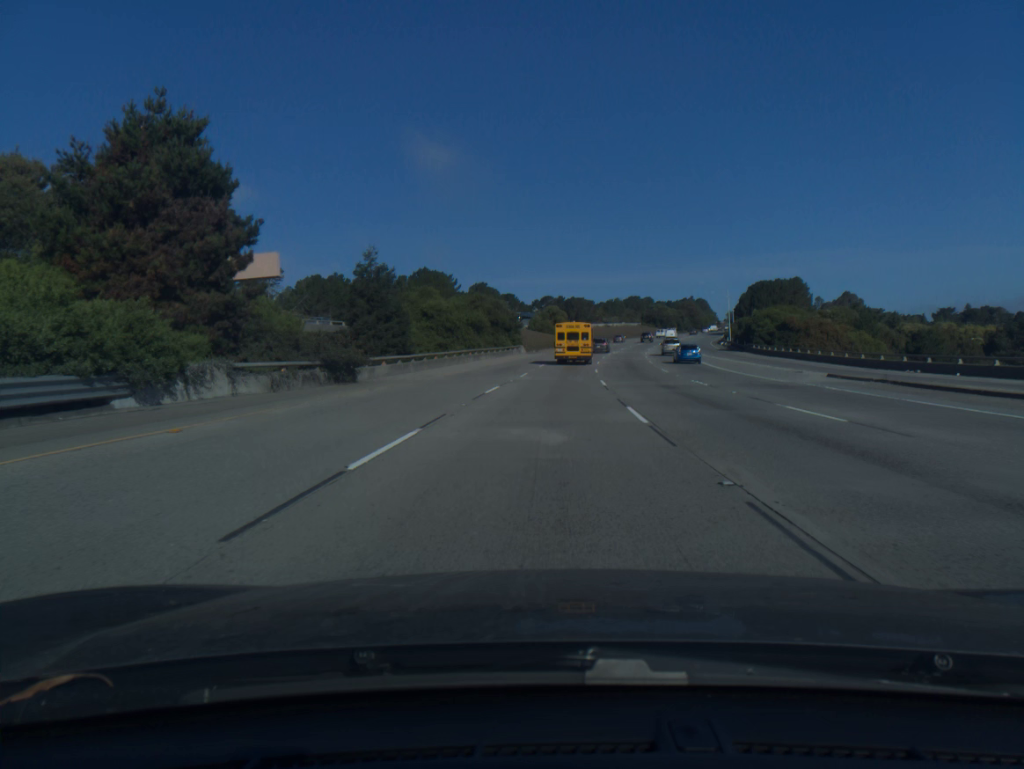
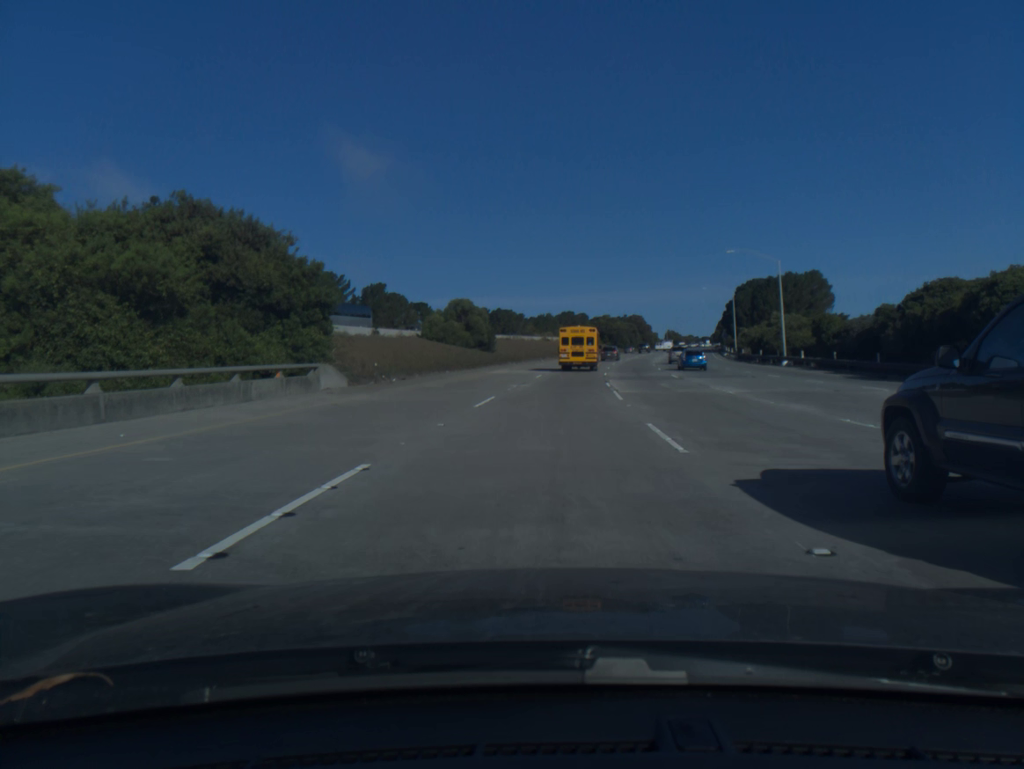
(+2.7, +60.5) m; +5°
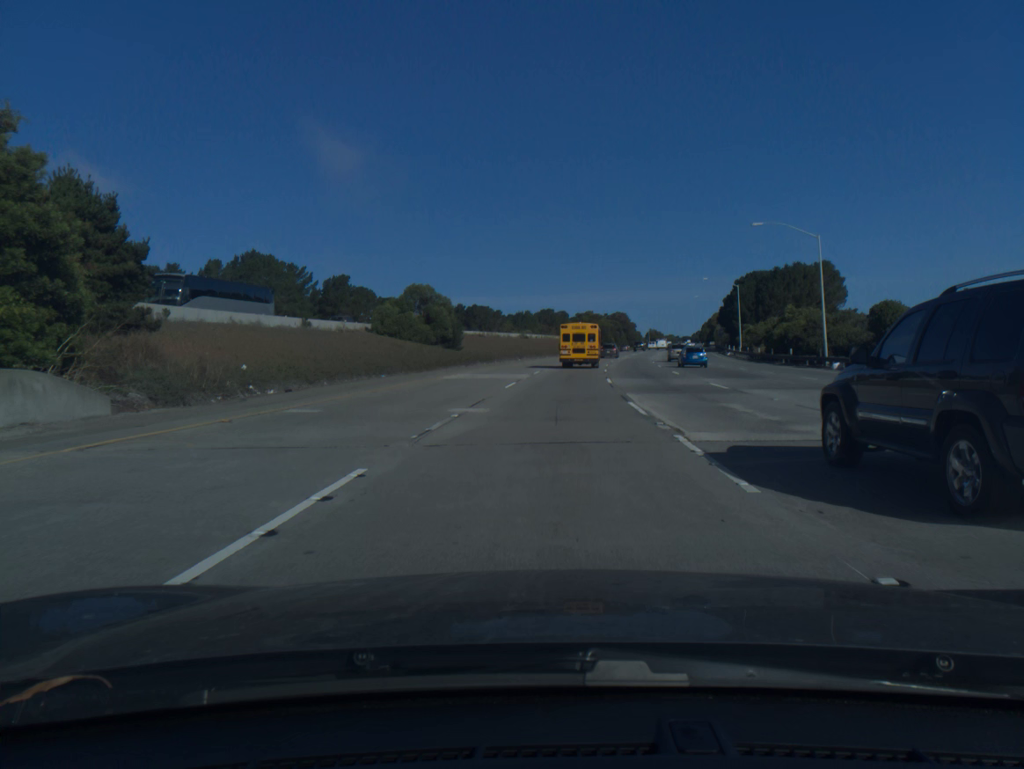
(+0.2, +14.9) m; +2°
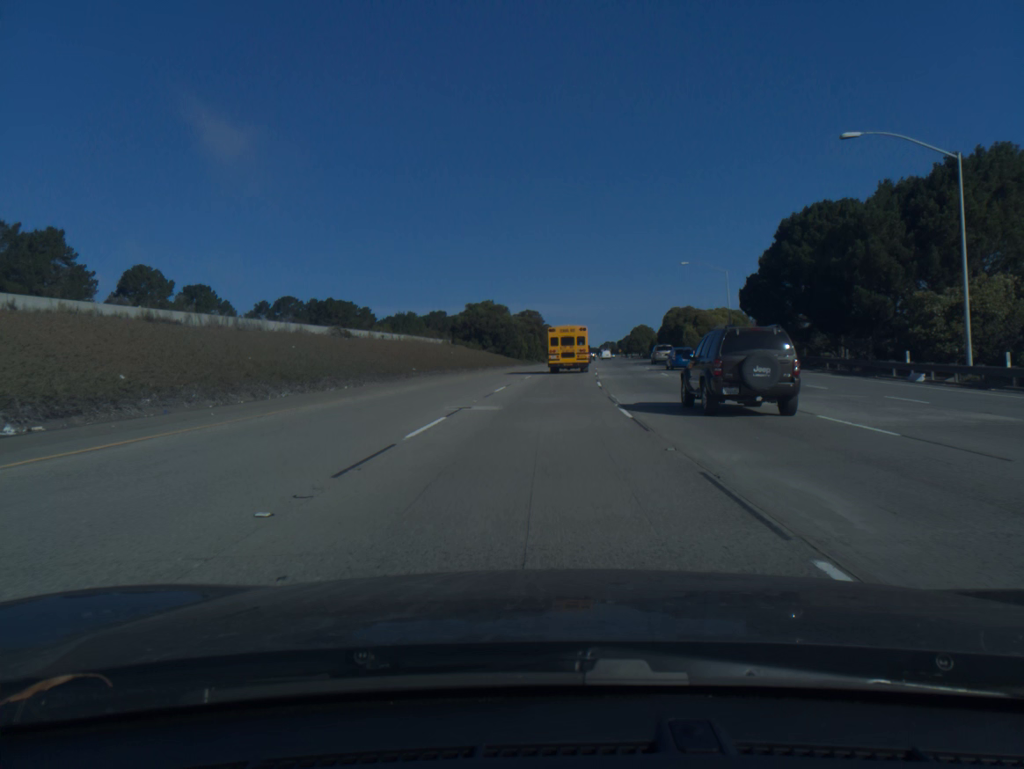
(+4.8, +72.7) m; +7°
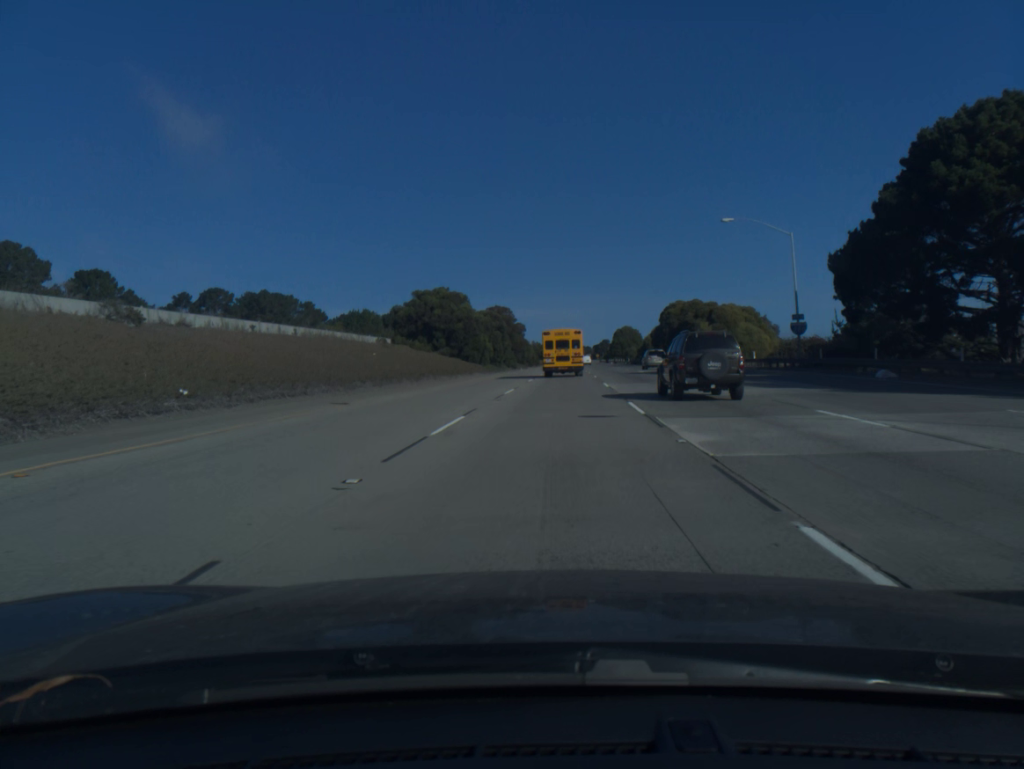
(+0.5, +28.4) m; +2°
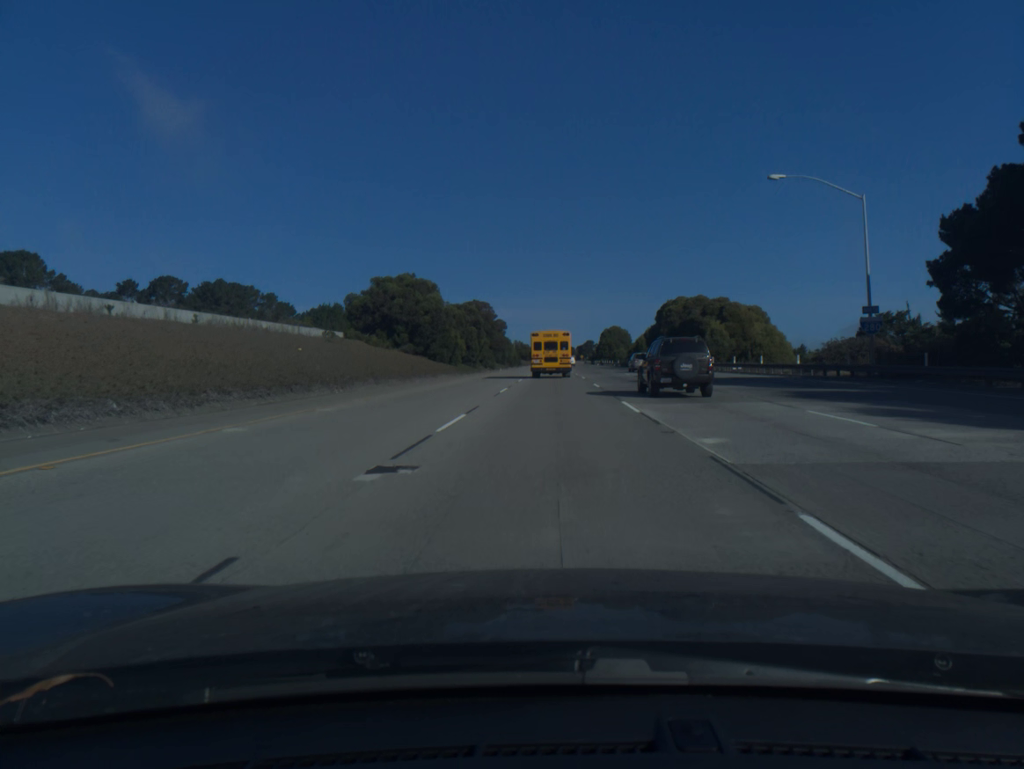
(+0.1, +14.1) m; +1°
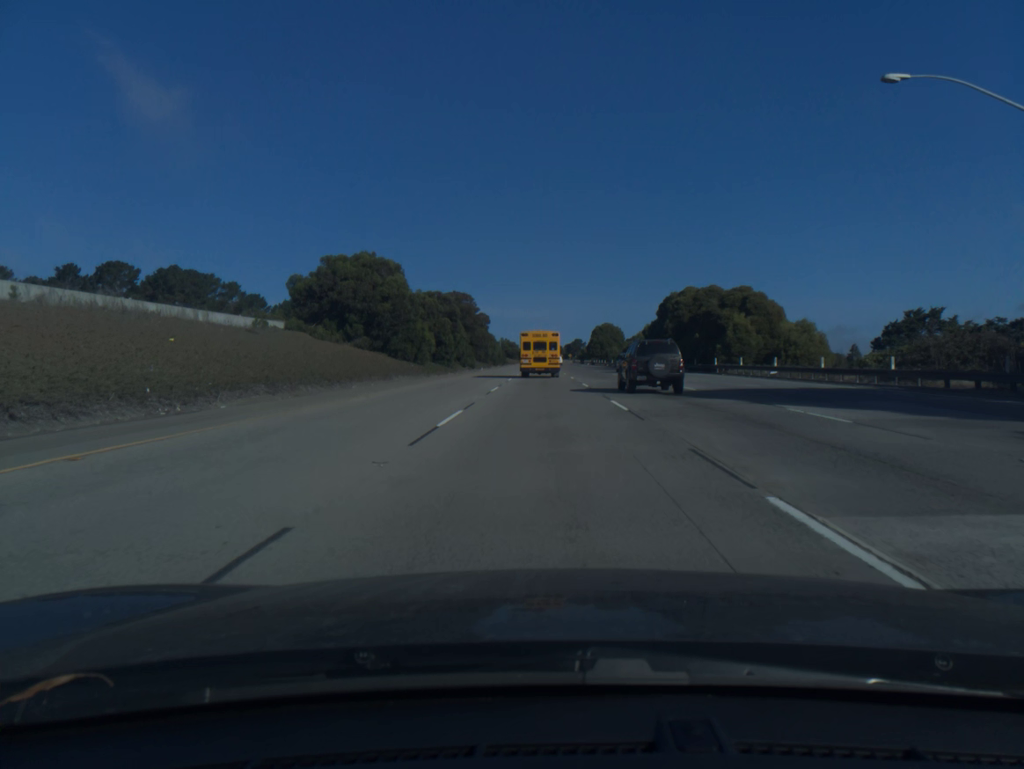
(+0.1, +14.0) m; +1°
